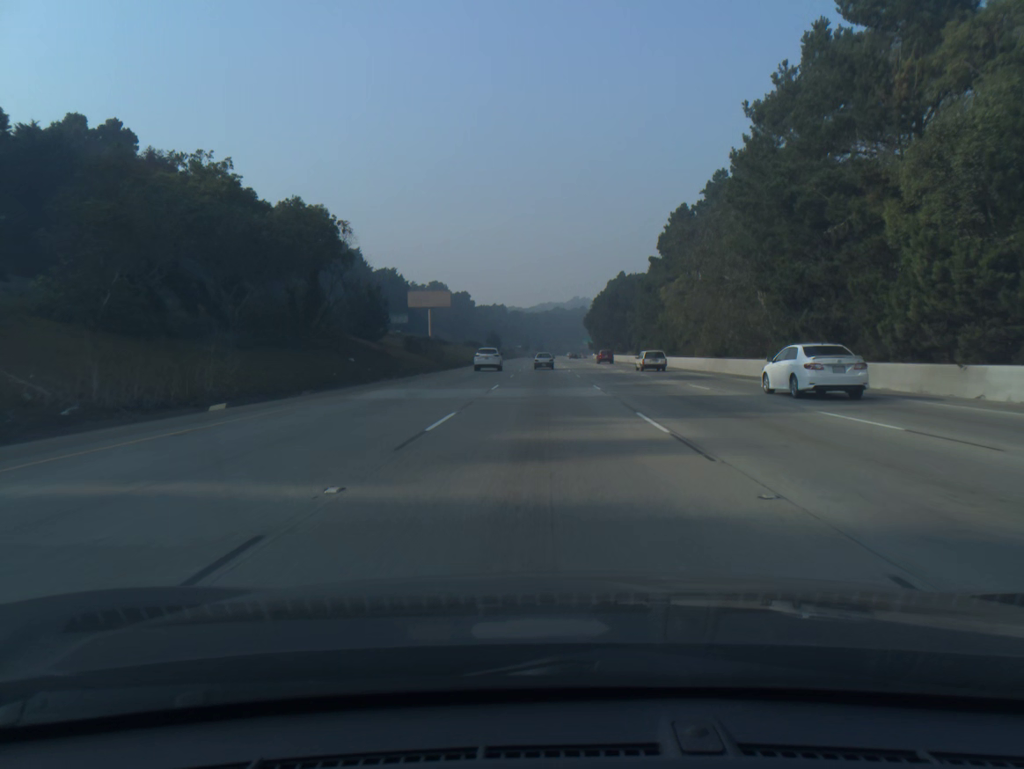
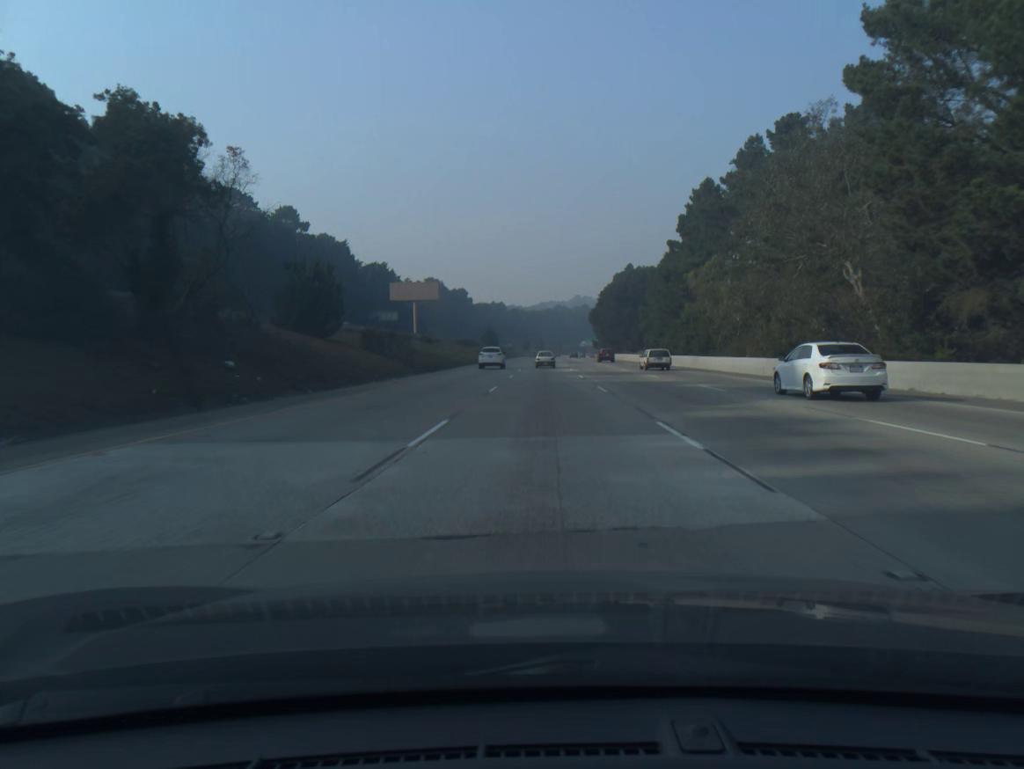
(0.0, +16.8) m; 0°
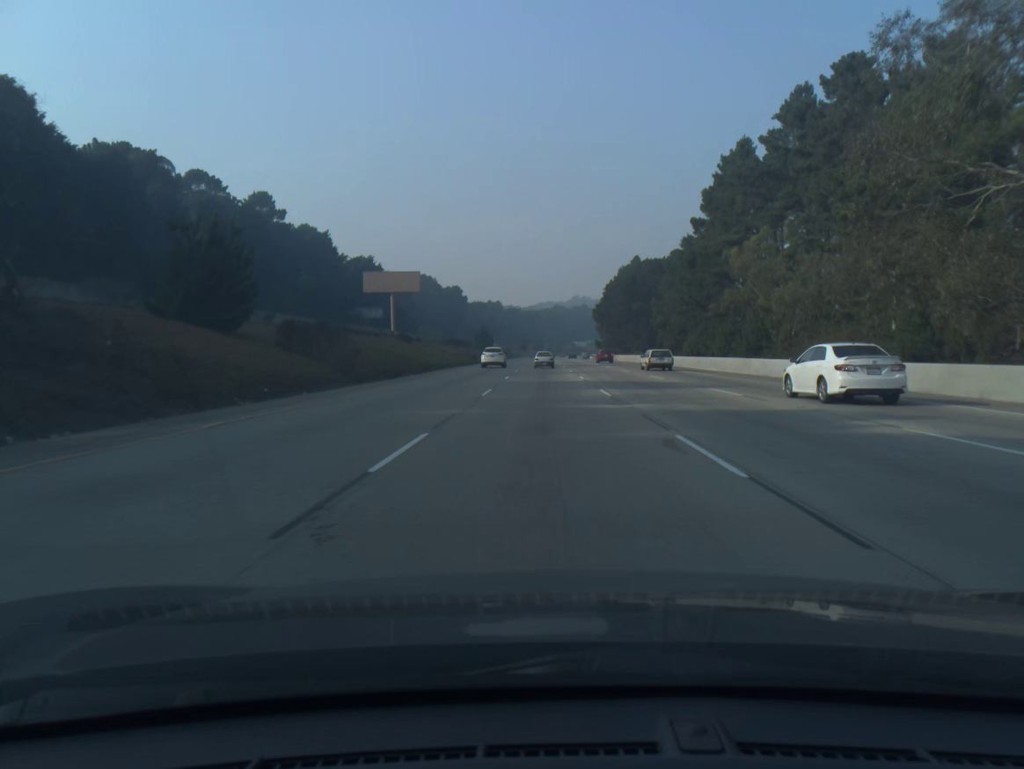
(0.0, +16.8) m; 0°
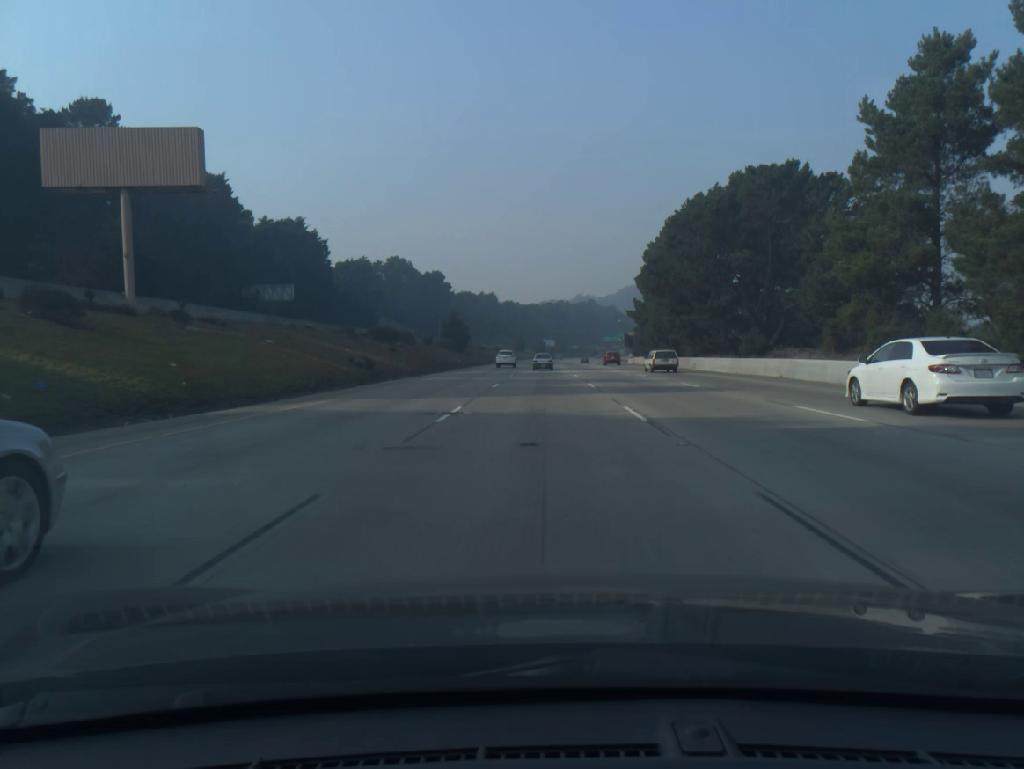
(+0.1, +67.1) m; 0°
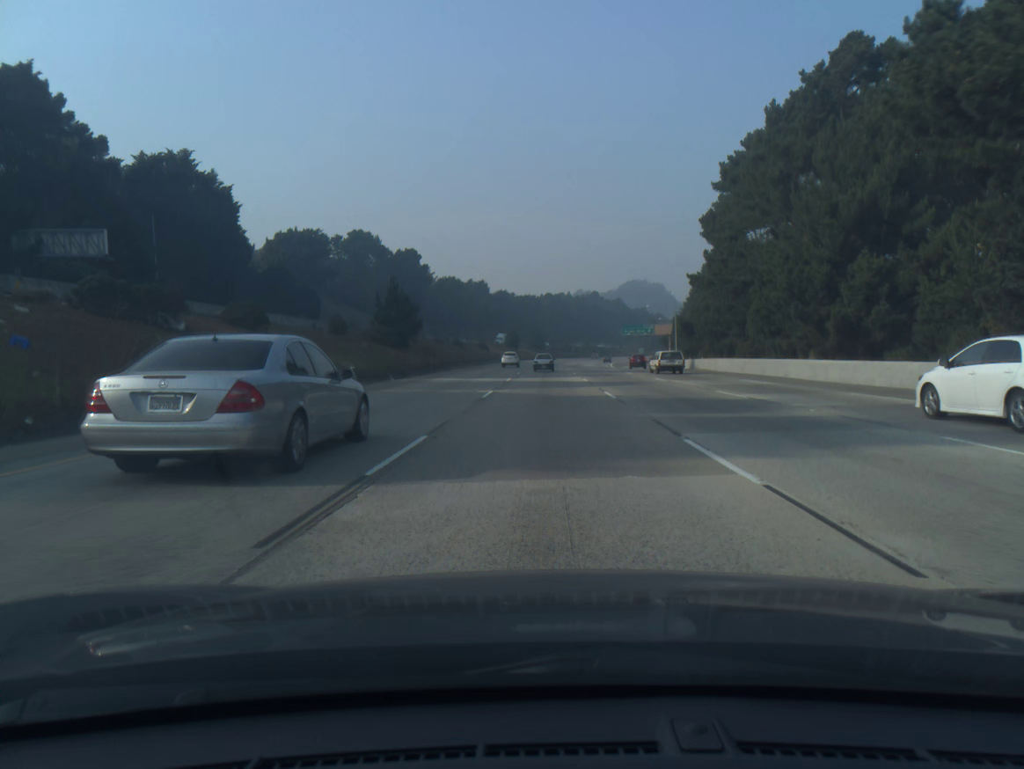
(0.0, +50.1) m; 0°
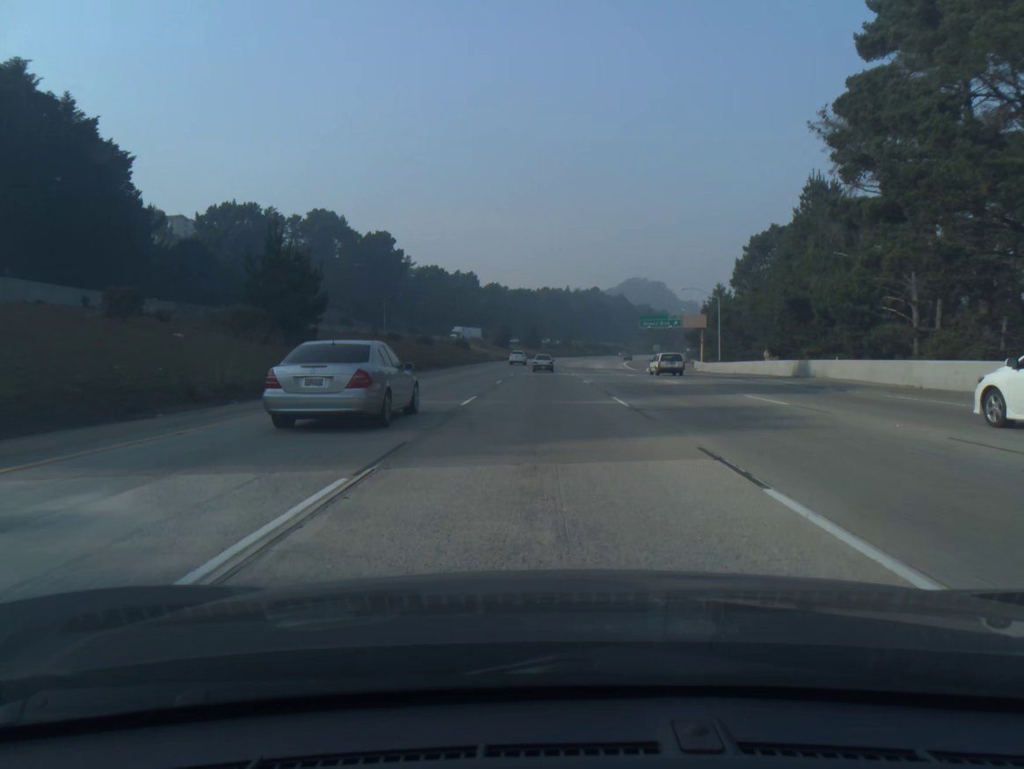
(+0.1, +33.4) m; 0°
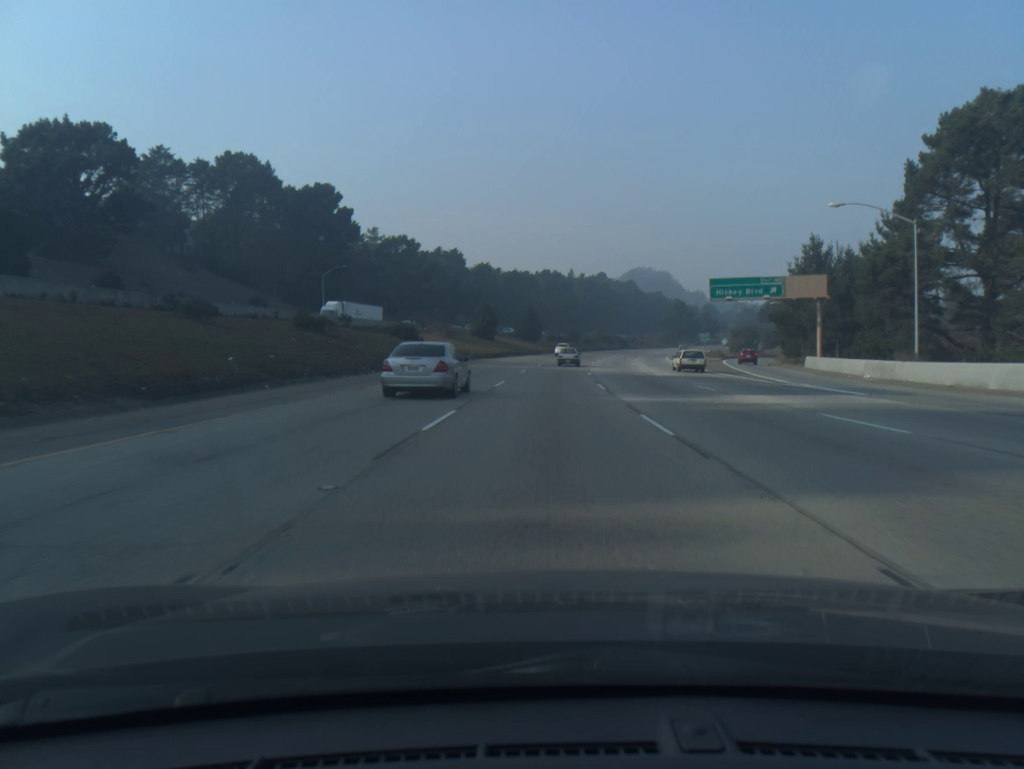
(-0.1, +50.0) m; 0°
